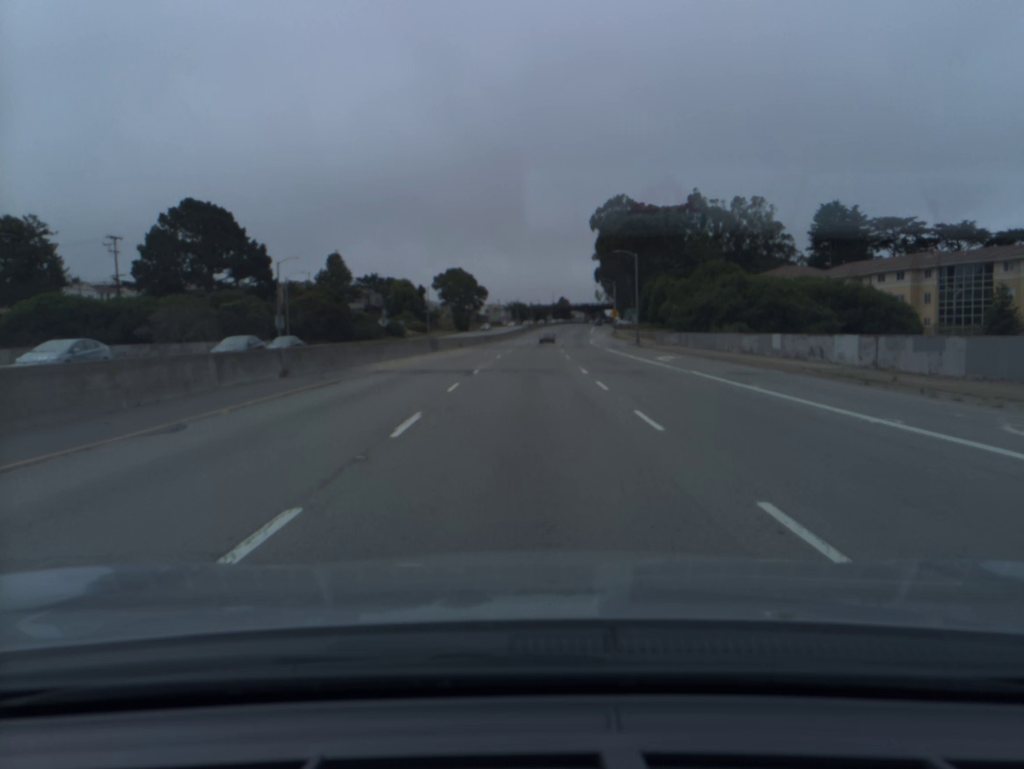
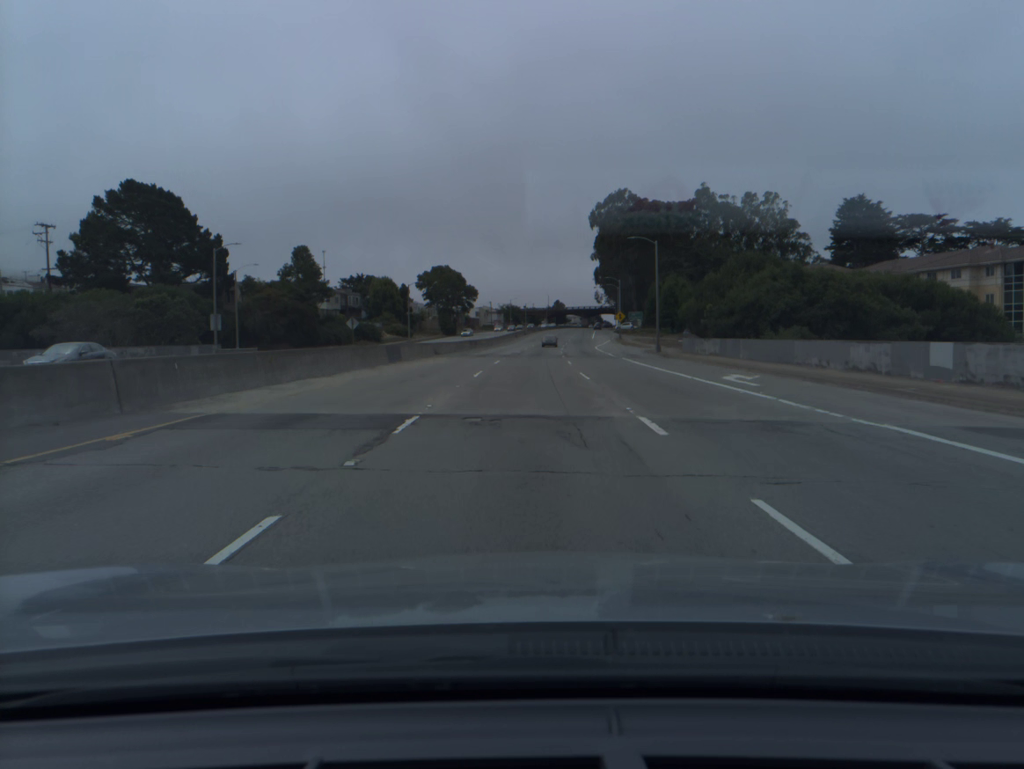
(+0.1, +14.8) m; 0°
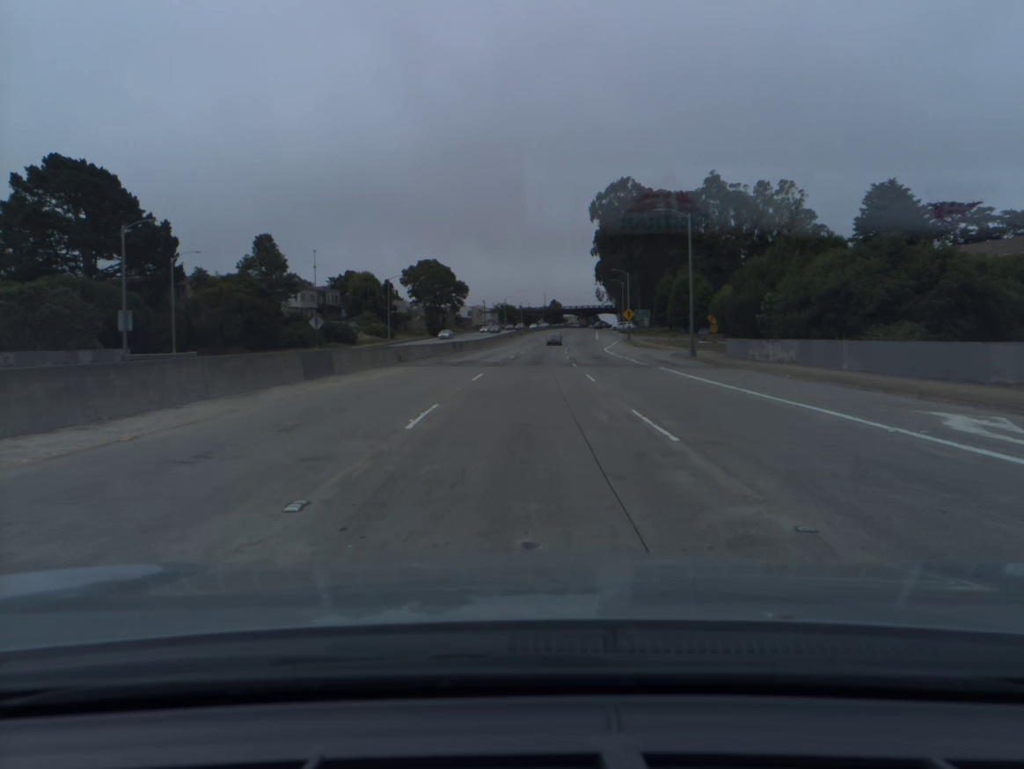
(0.0, +14.8) m; 0°
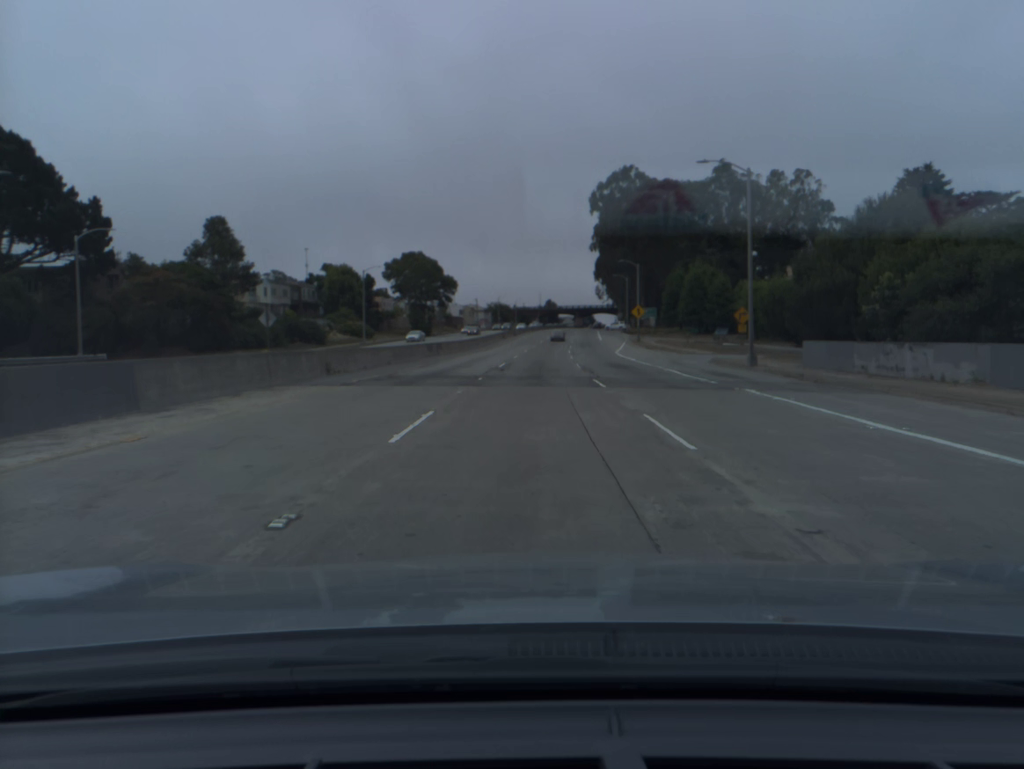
(+0.1, +14.8) m; 0°
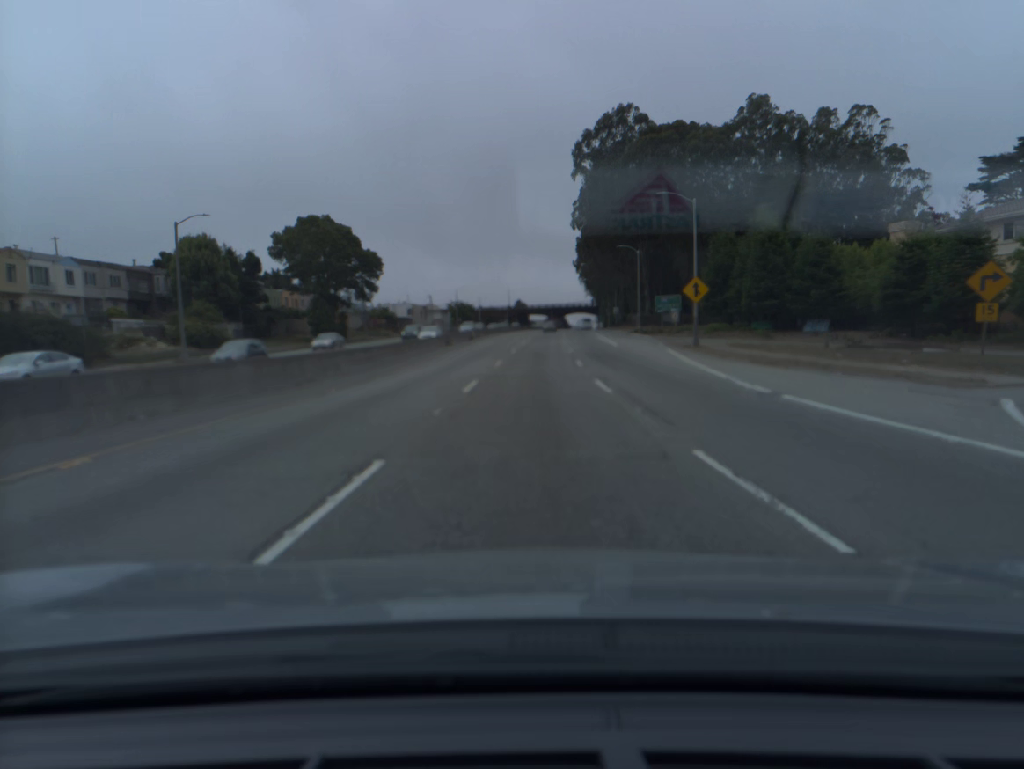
(+0.9, +44.4) m; +2°
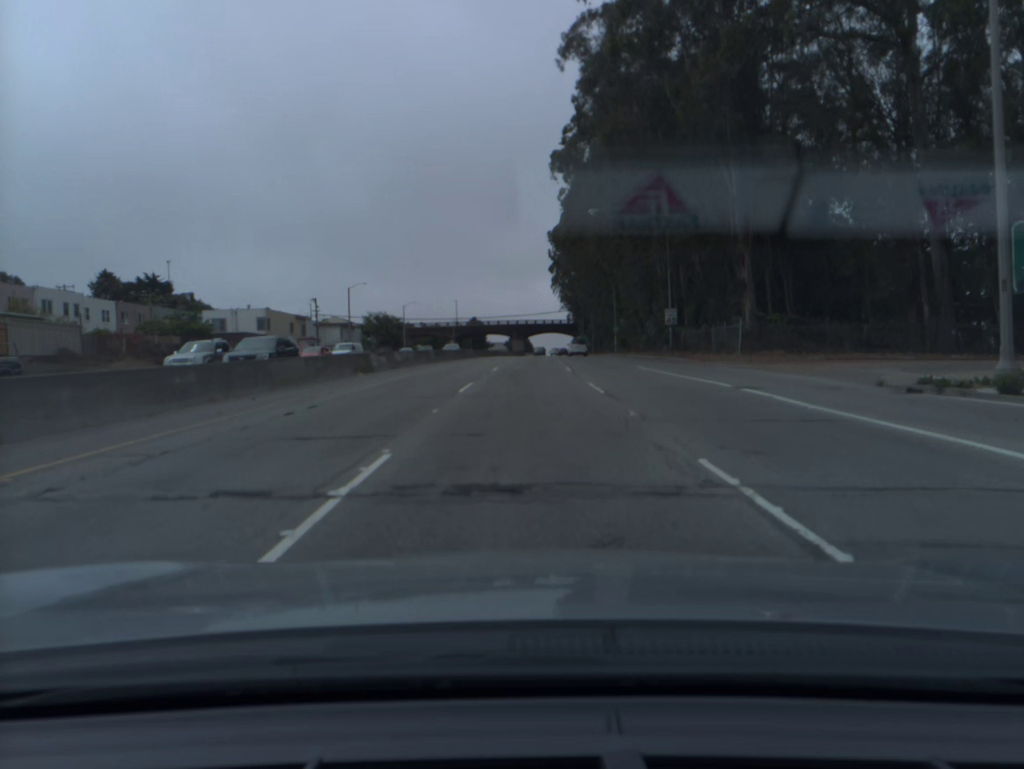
(+1.7, +73.2) m; +3°
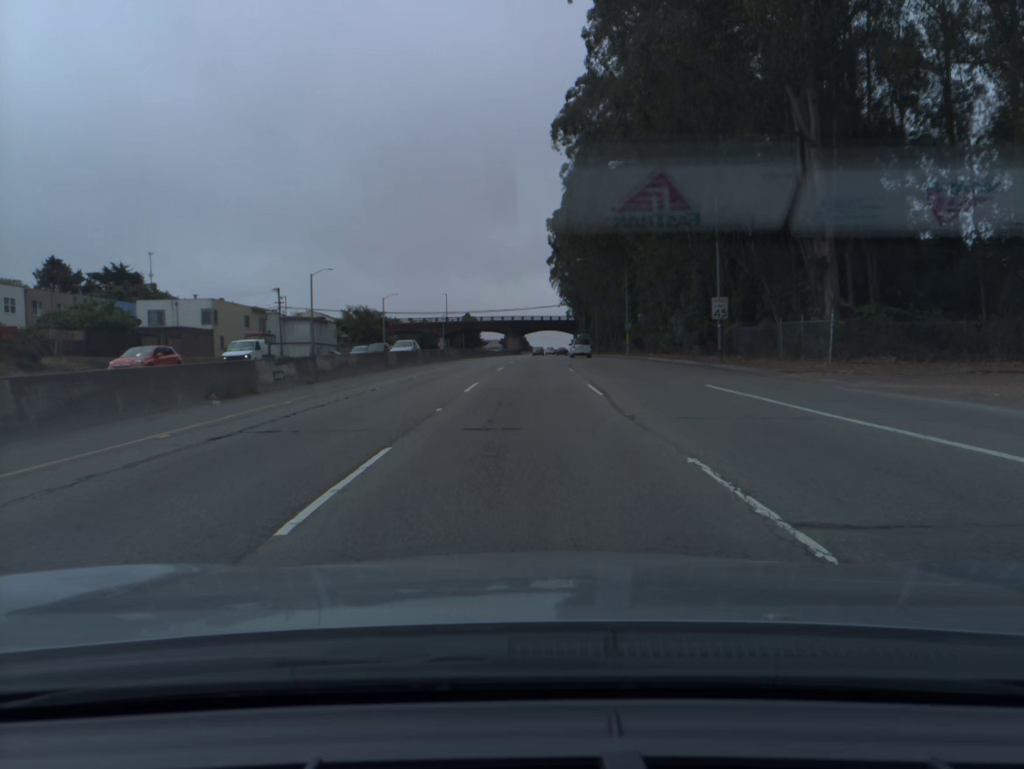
(0.0, +14.4) m; 0°
